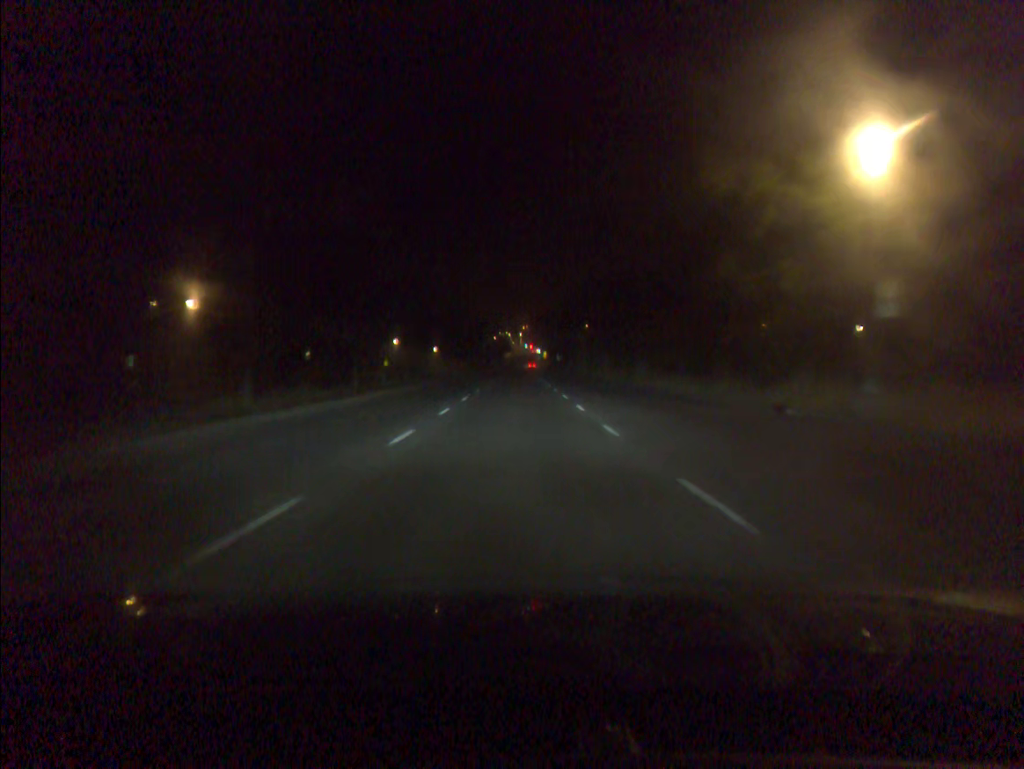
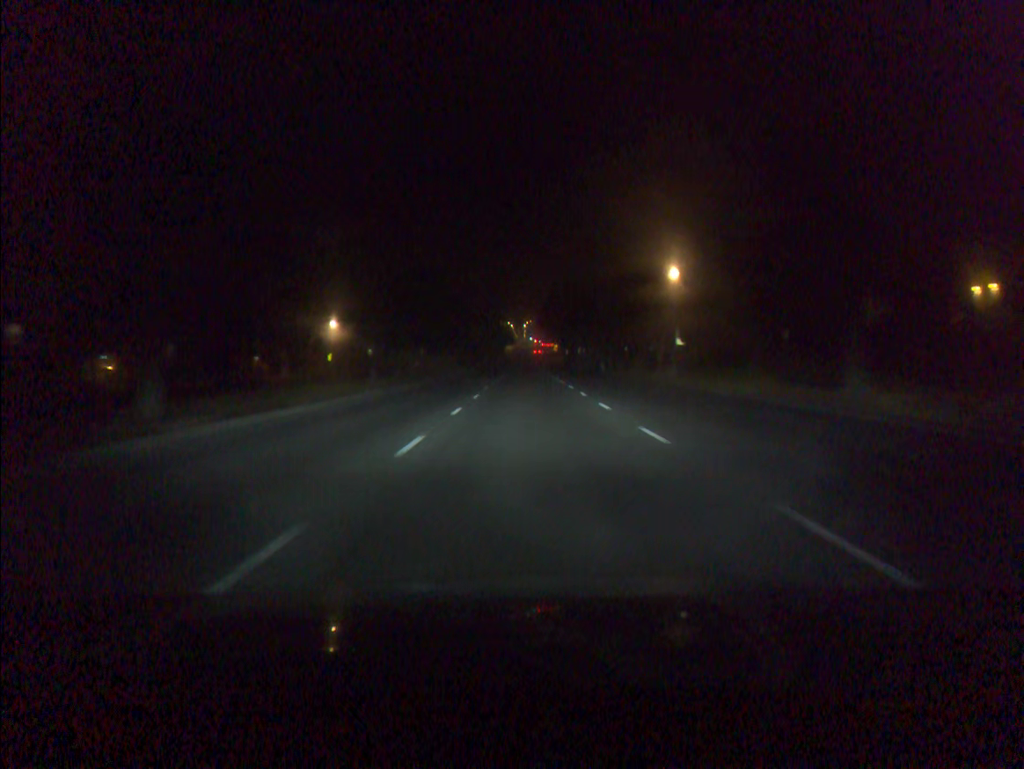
(-0.2, +52.4) m; 0°
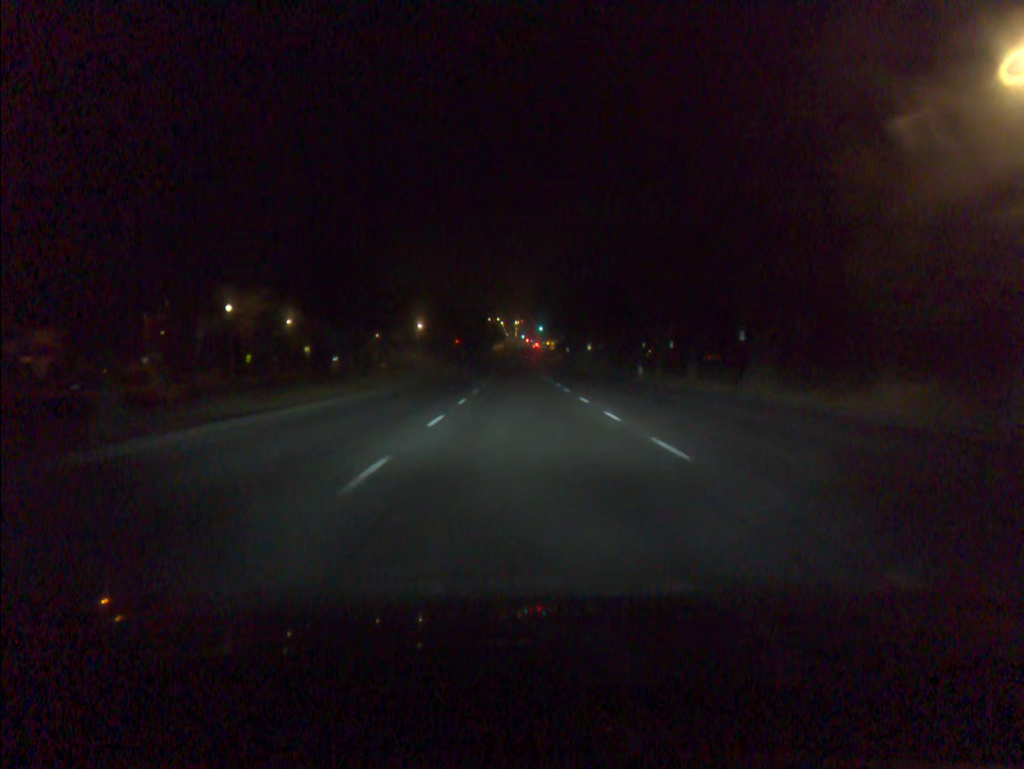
(+0.2, +31.8) m; +1°
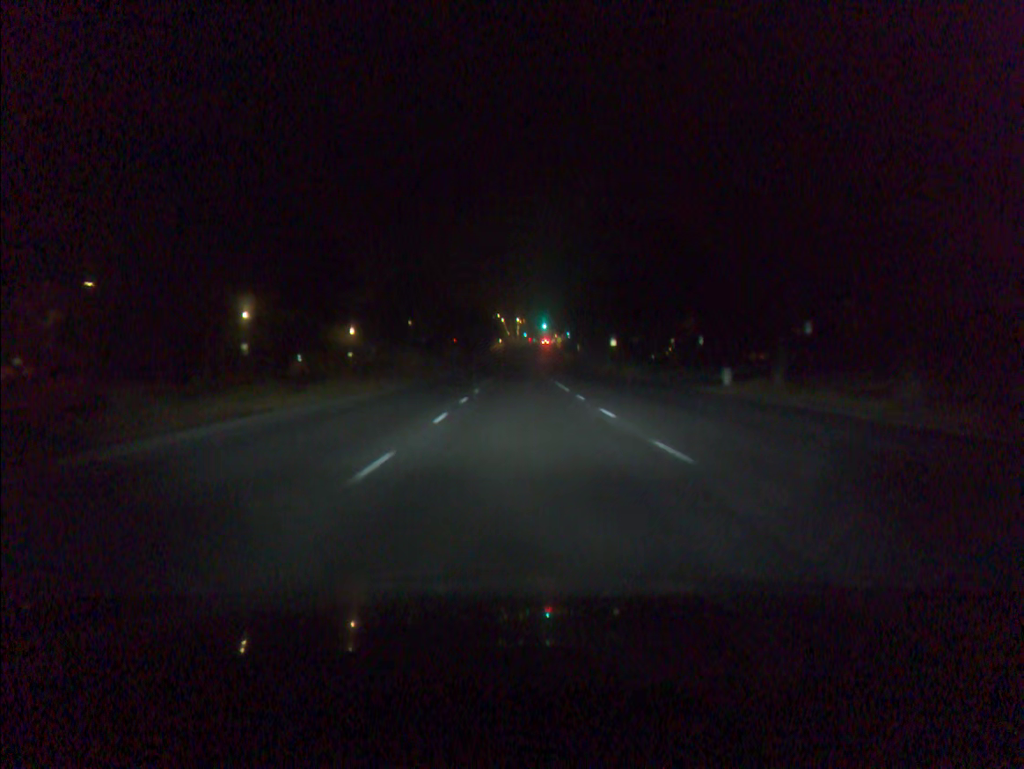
(0.0, +21.4) m; 0°
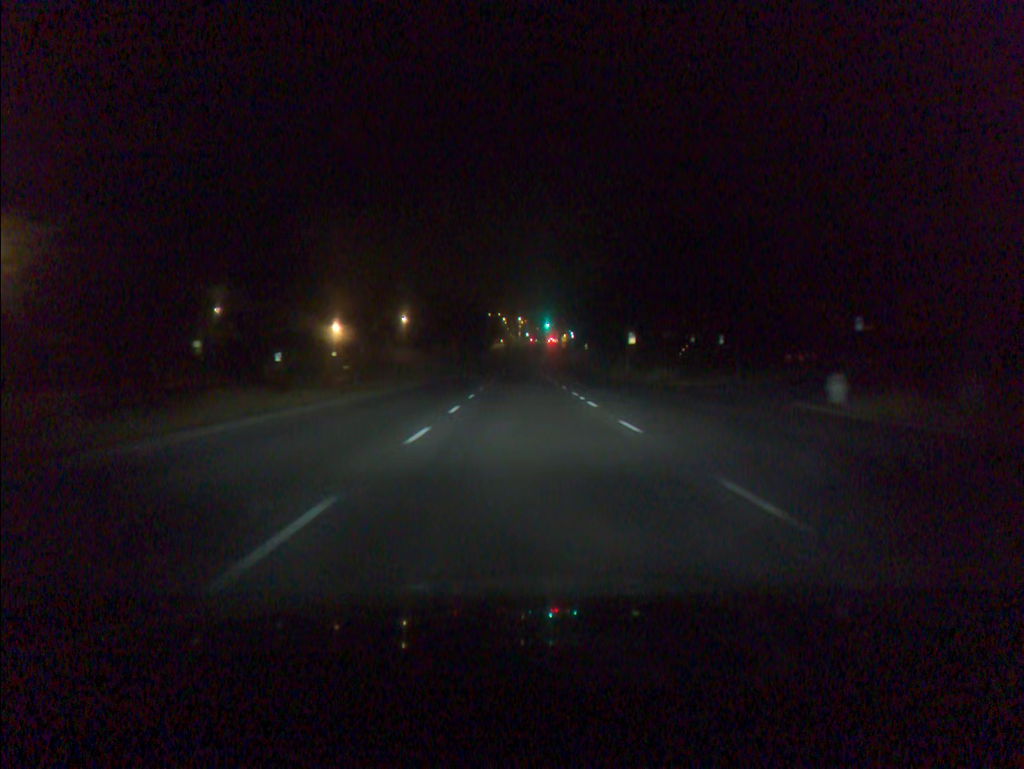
(0.0, +10.8) m; 0°
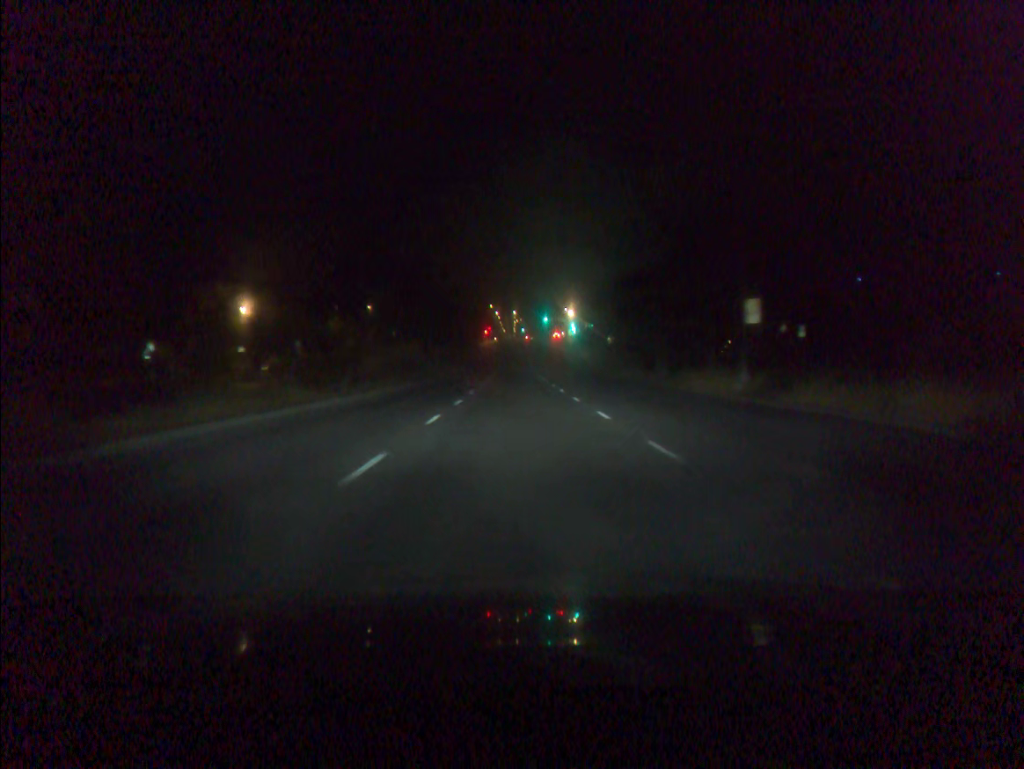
(0.0, +32.4) m; 0°
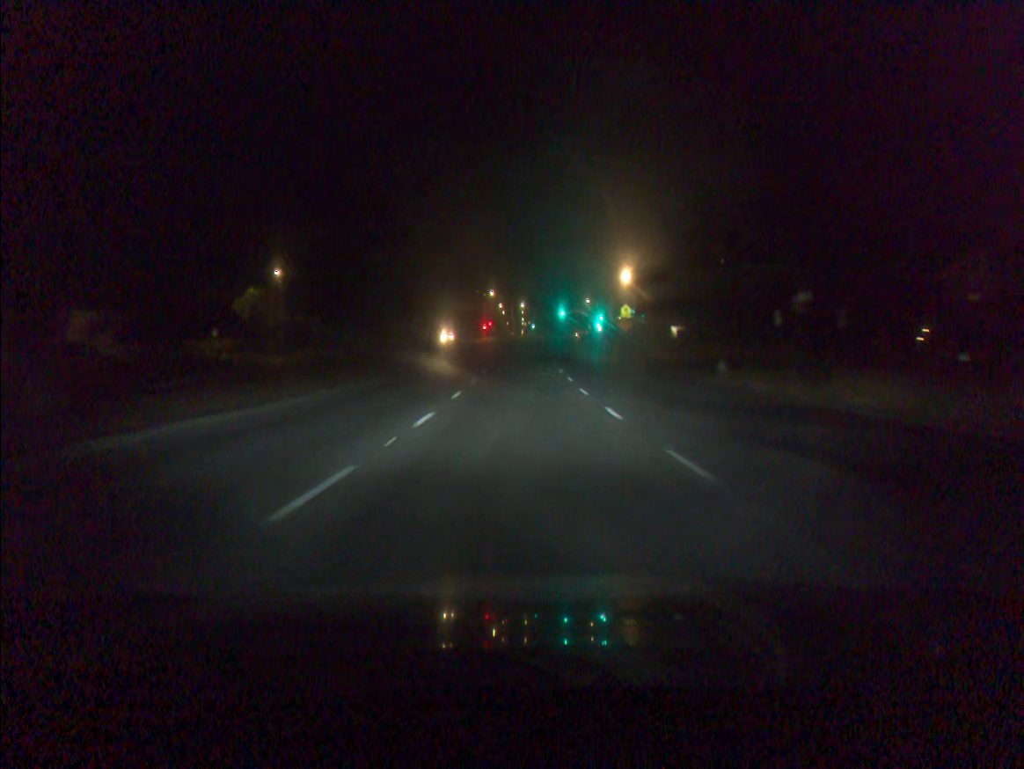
(-0.3, +52.8) m; -1°
